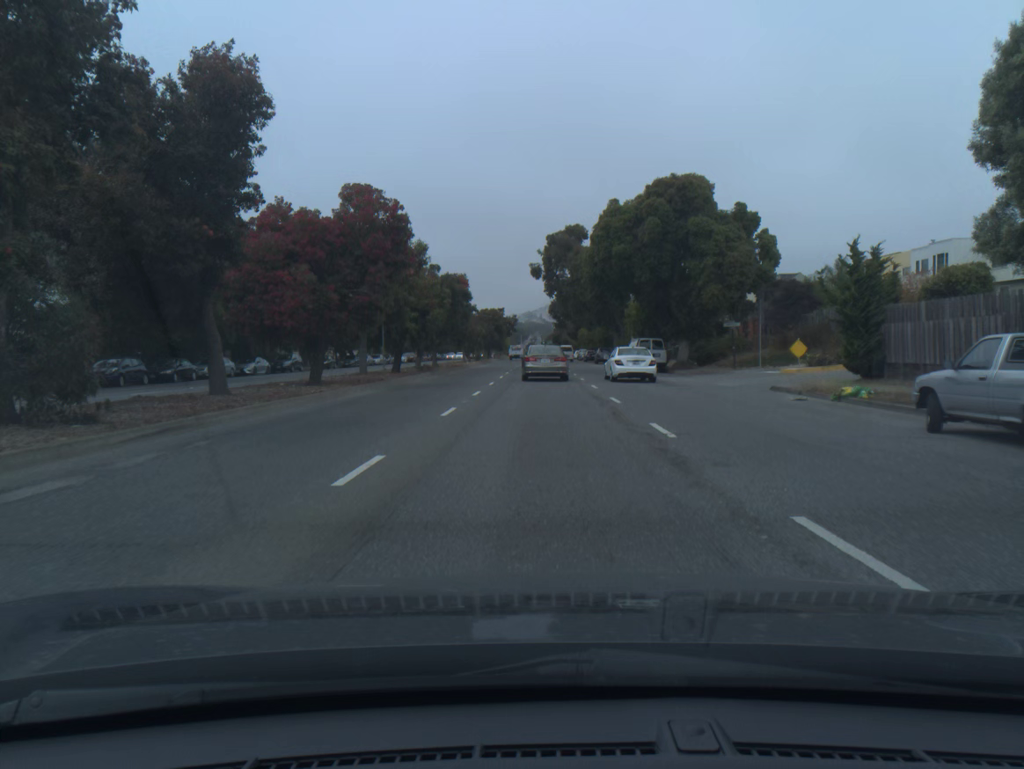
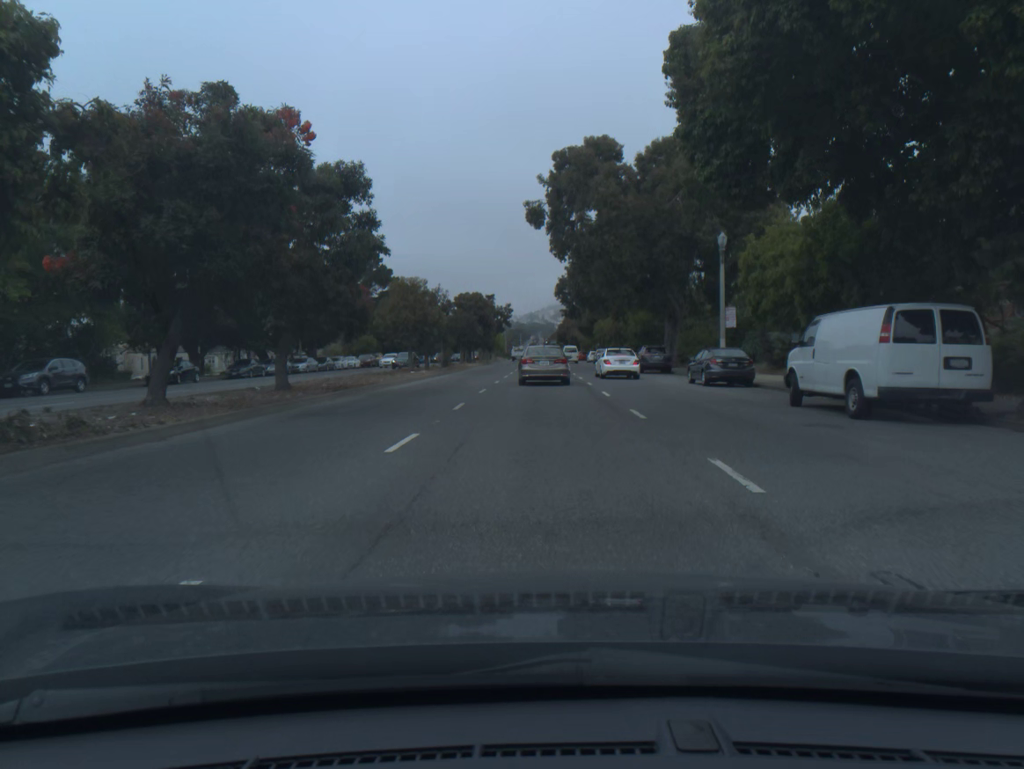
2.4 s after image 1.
(0.0, +34.0) m; 0°
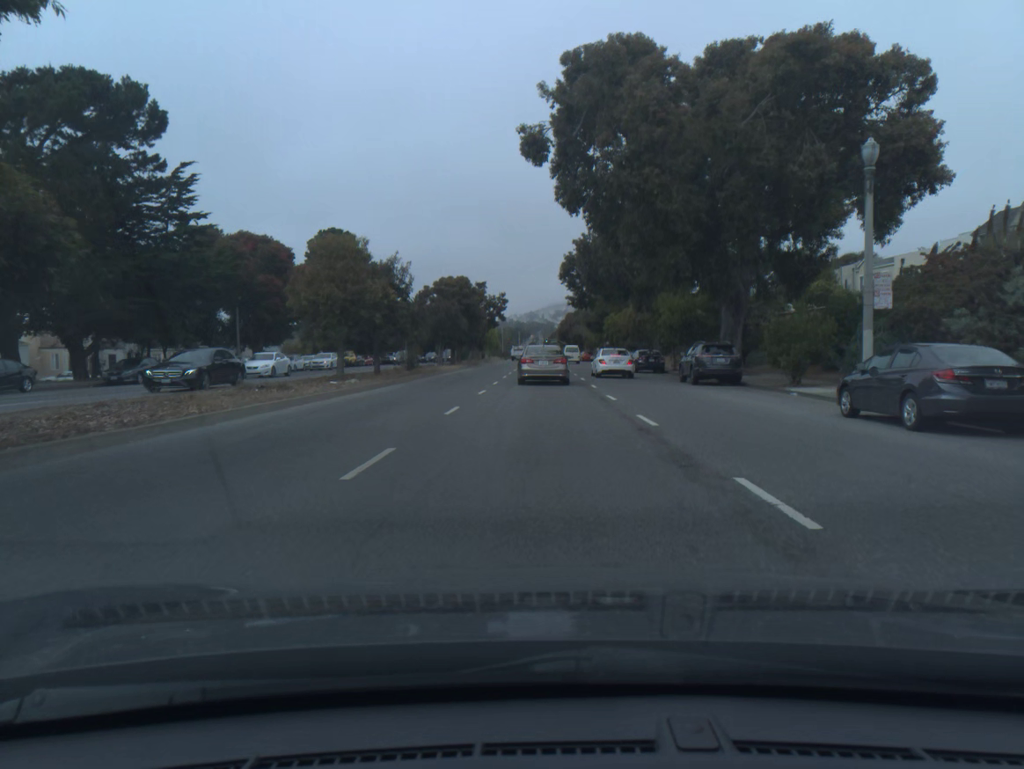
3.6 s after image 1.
(0.0, +16.2) m; 0°
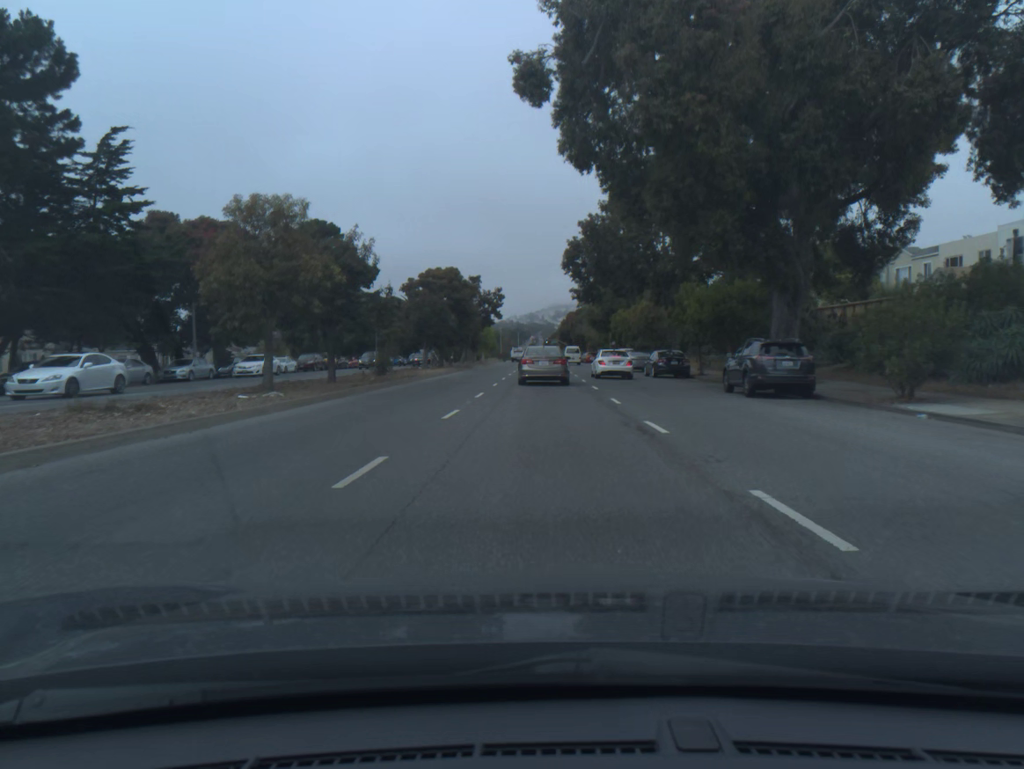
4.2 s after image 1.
(0.0, +8.0) m; 0°
